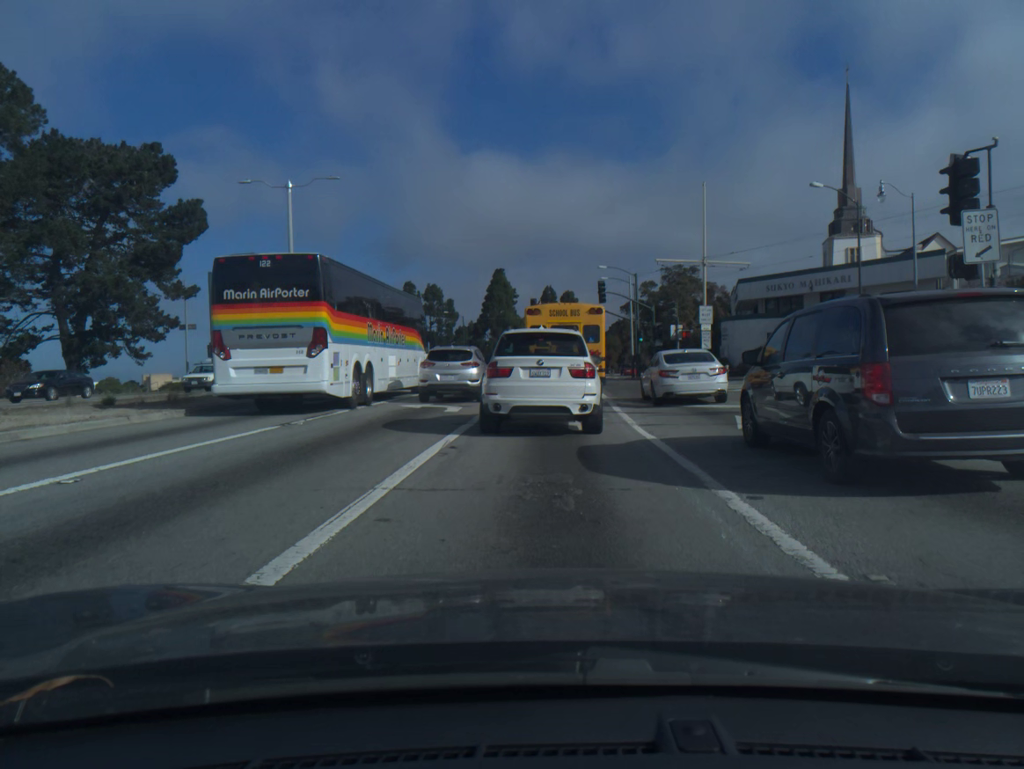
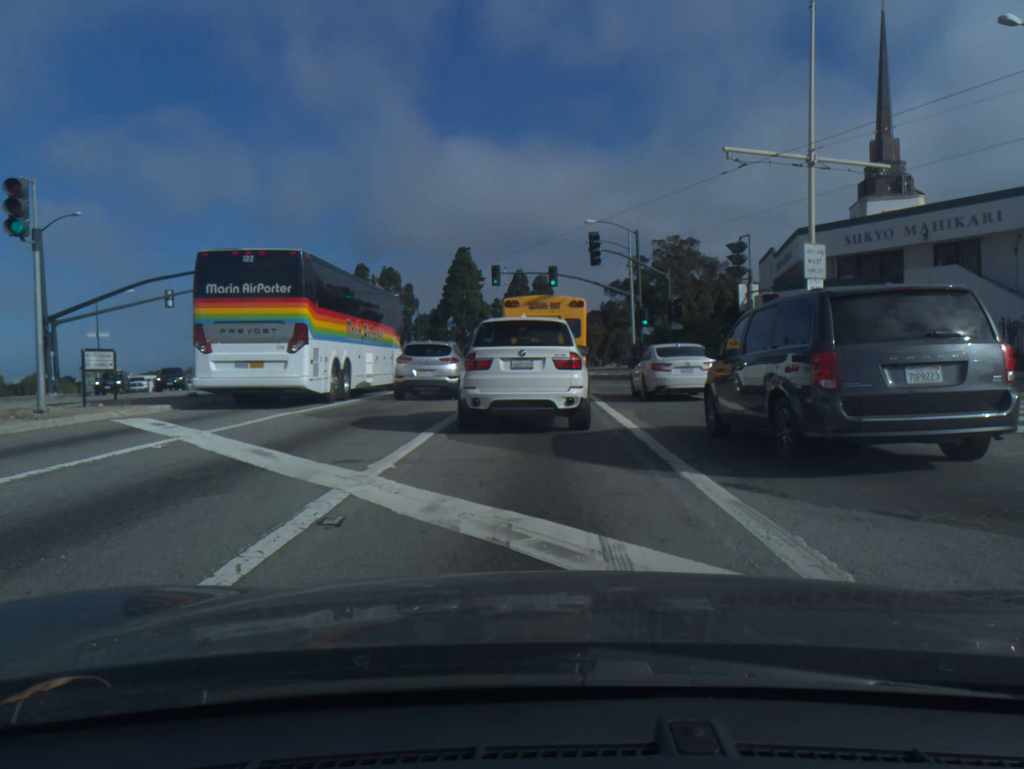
(+0.3, +19.4) m; +2°
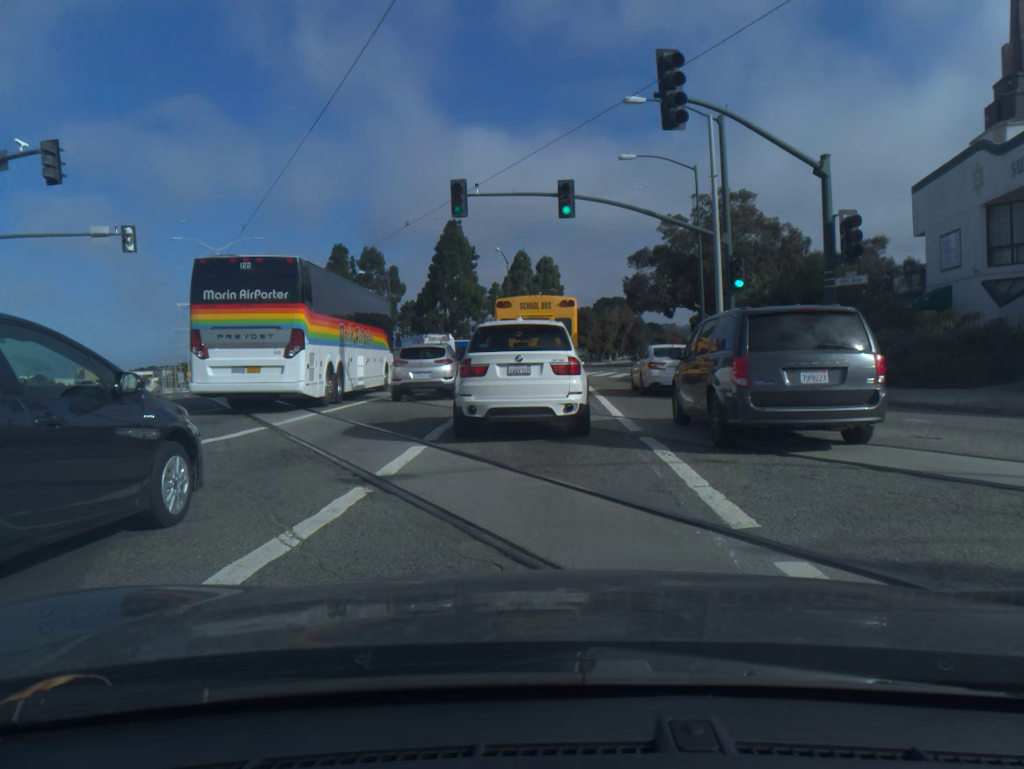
(0.0, +23.8) m; 0°
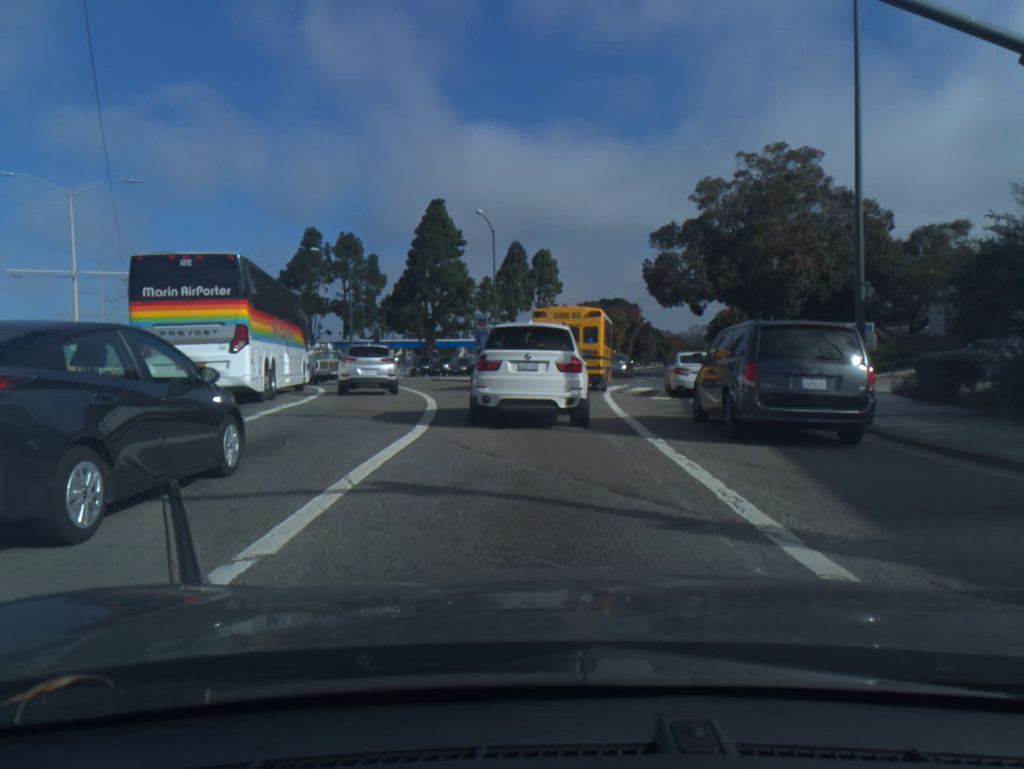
(0.0, +17.5) m; 0°
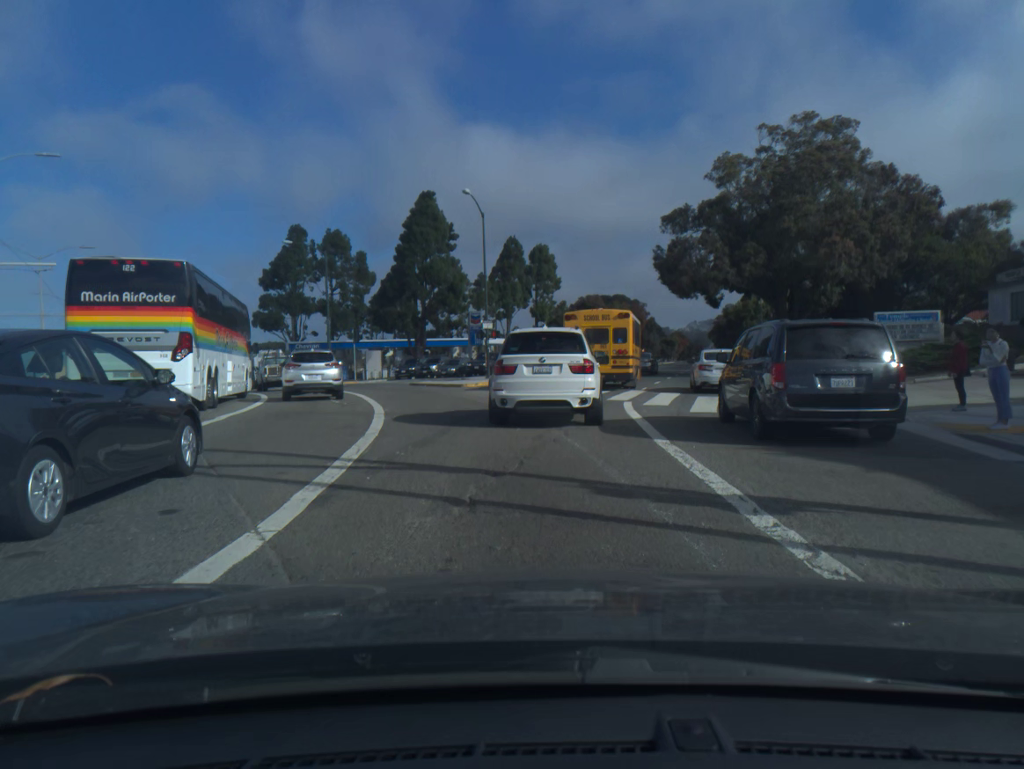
(0.0, +6.5) m; +1°
